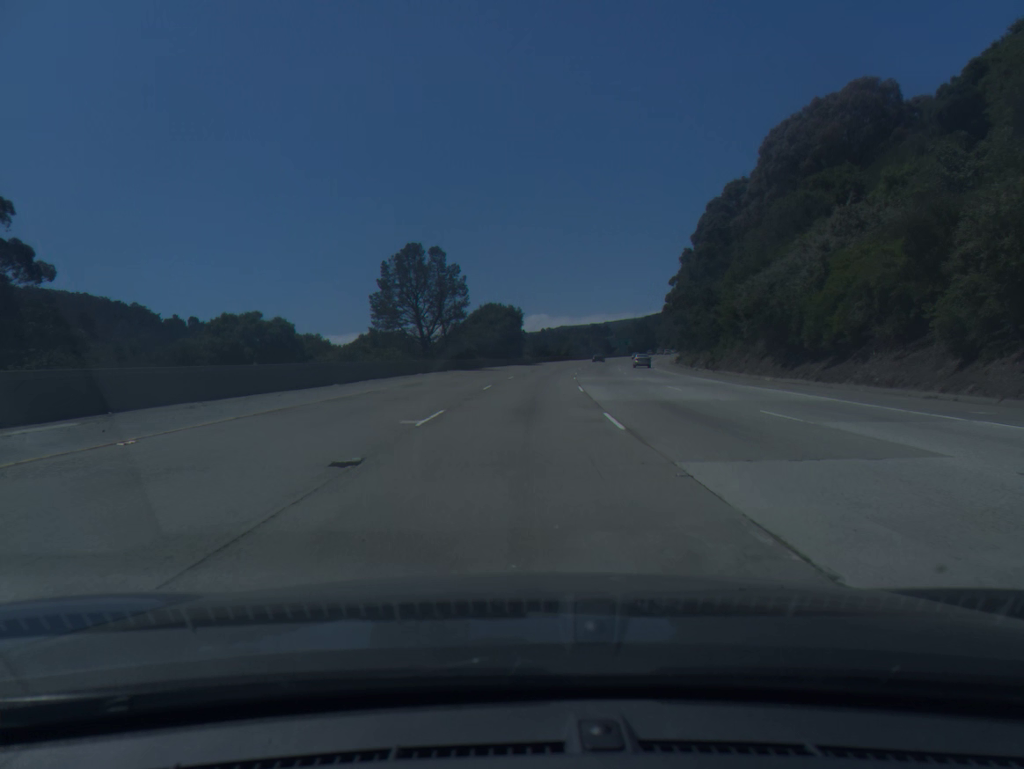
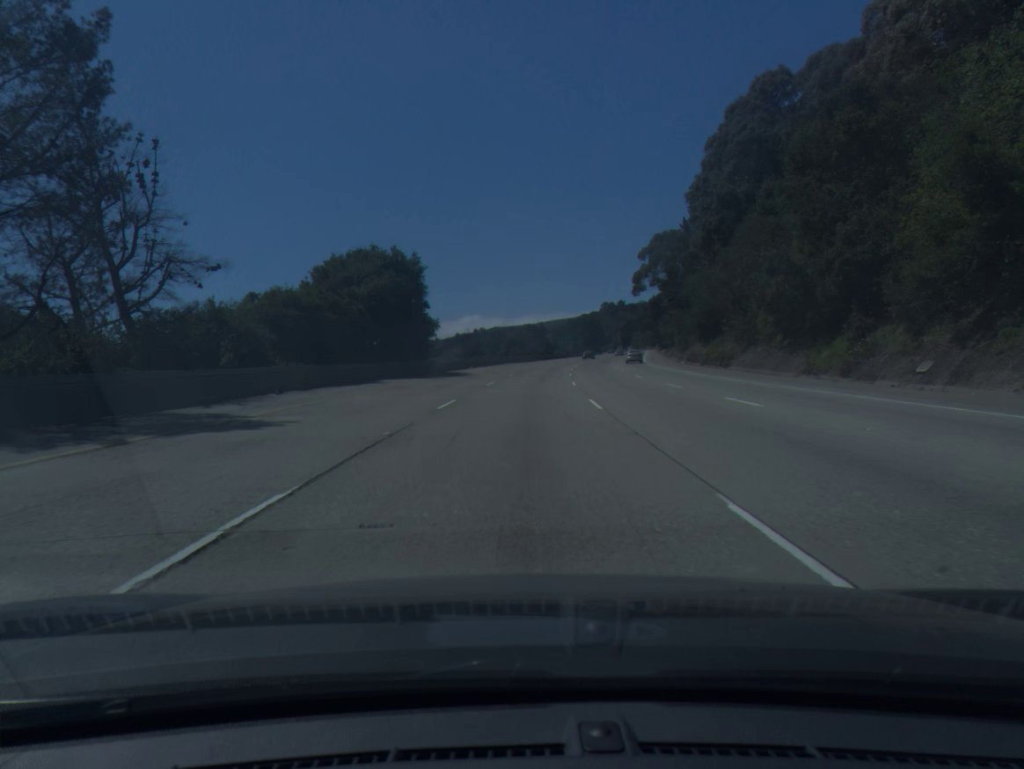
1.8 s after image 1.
(+2.4, +54.6) m; +5°
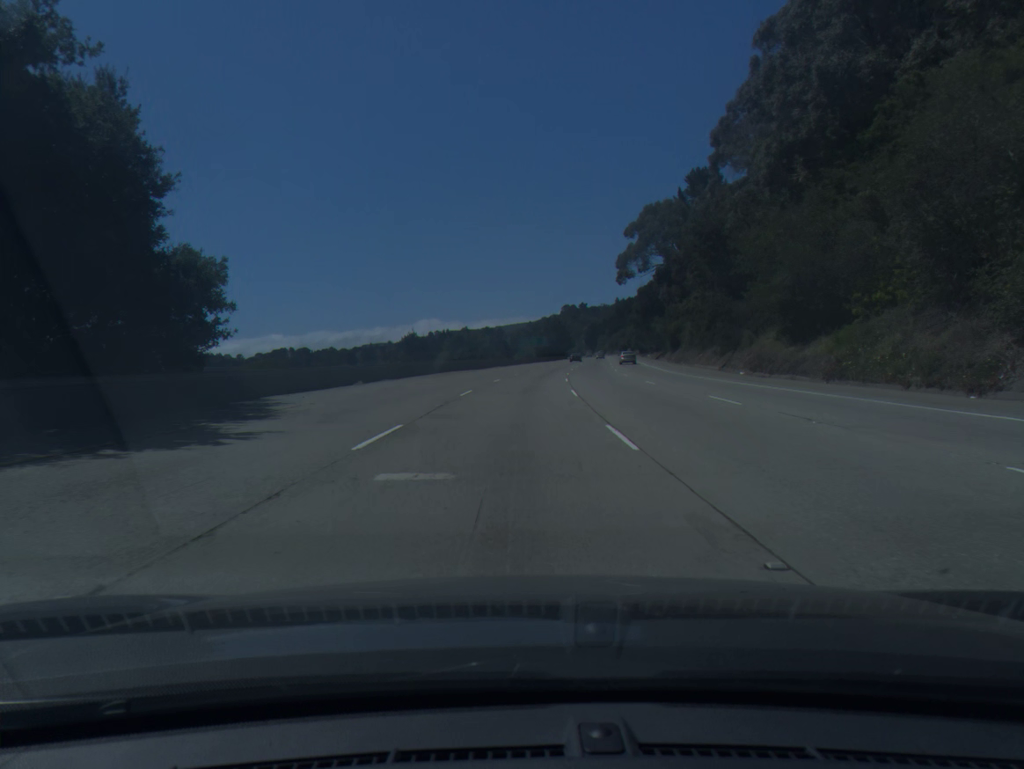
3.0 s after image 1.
(+1.0, +36.5) m; +3°
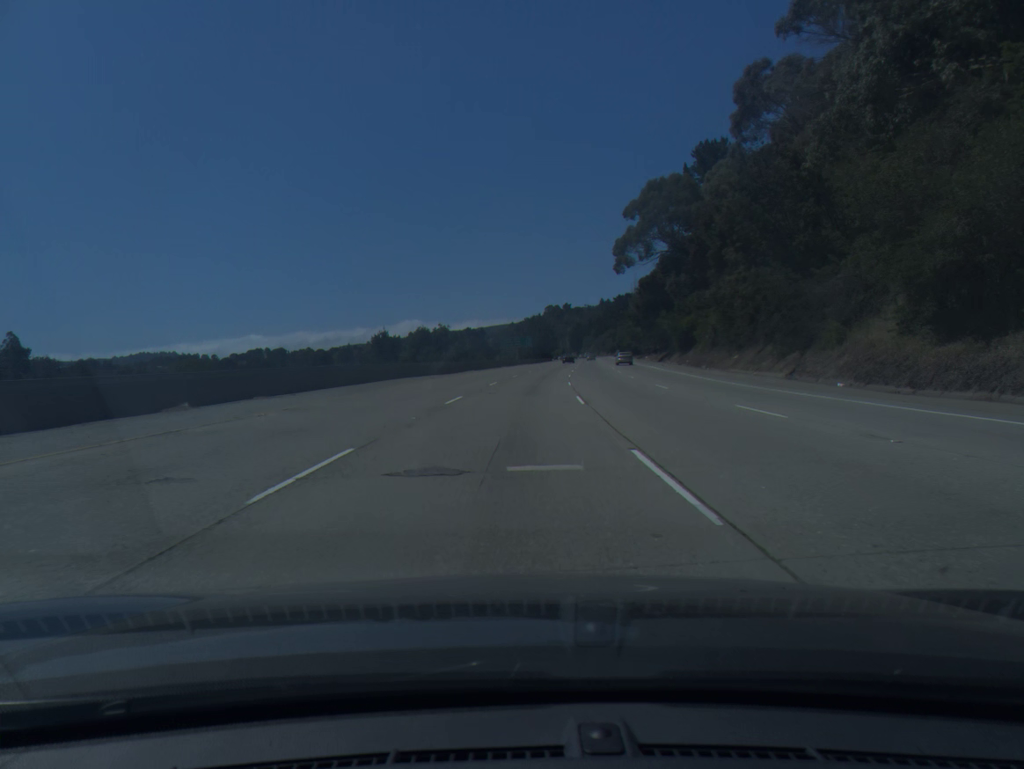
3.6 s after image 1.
(+0.2, +18.3) m; +1°
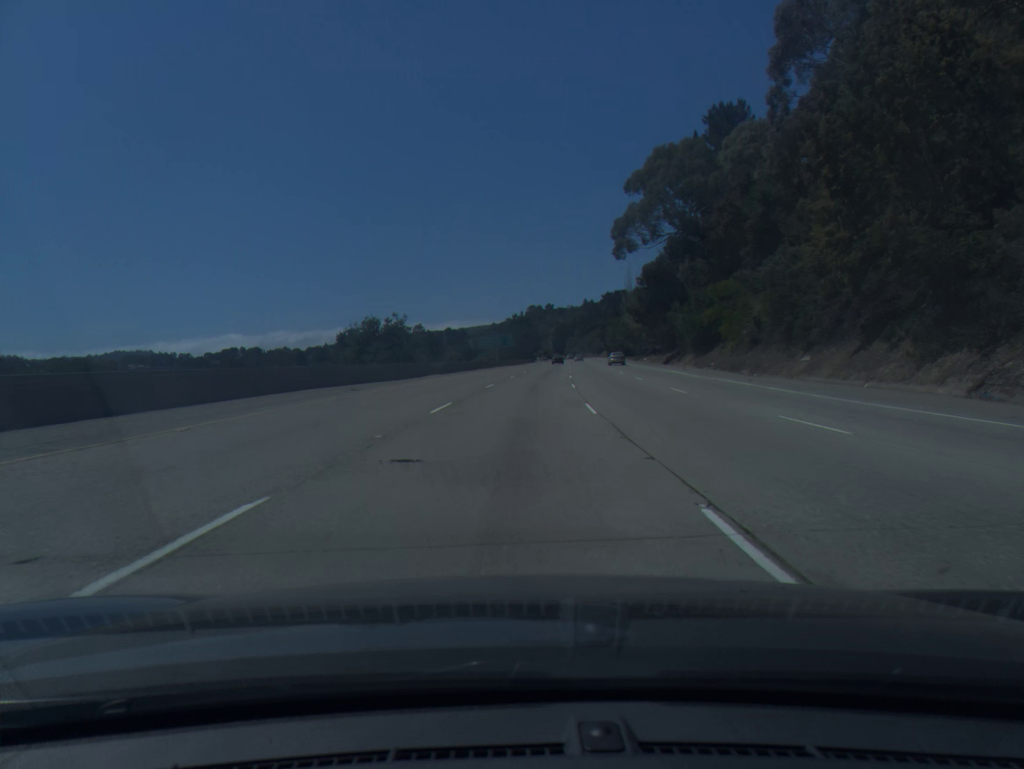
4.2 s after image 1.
(+0.2, +18.3) m; +1°
